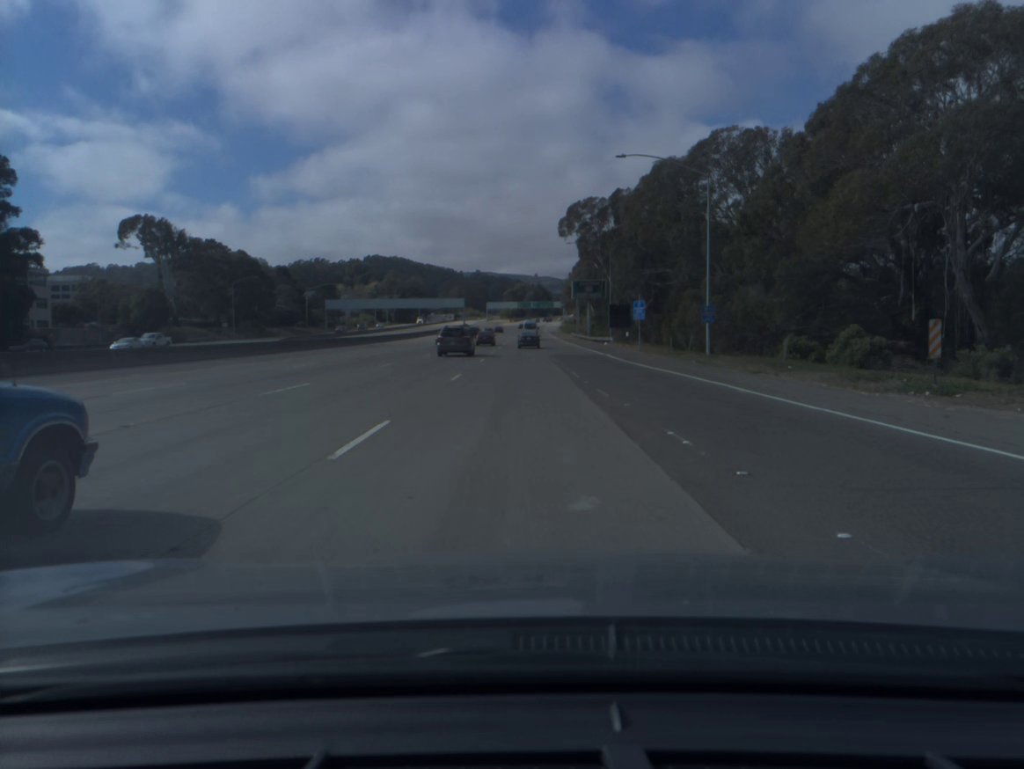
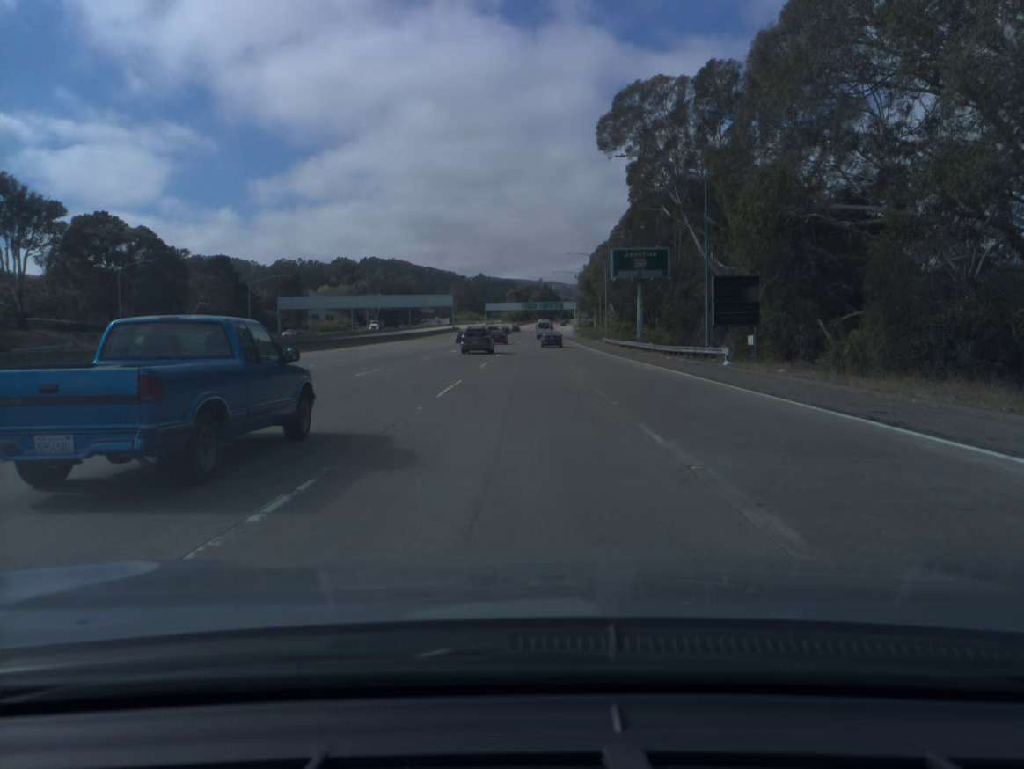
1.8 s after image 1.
(-0.3, +48.2) m; 0°
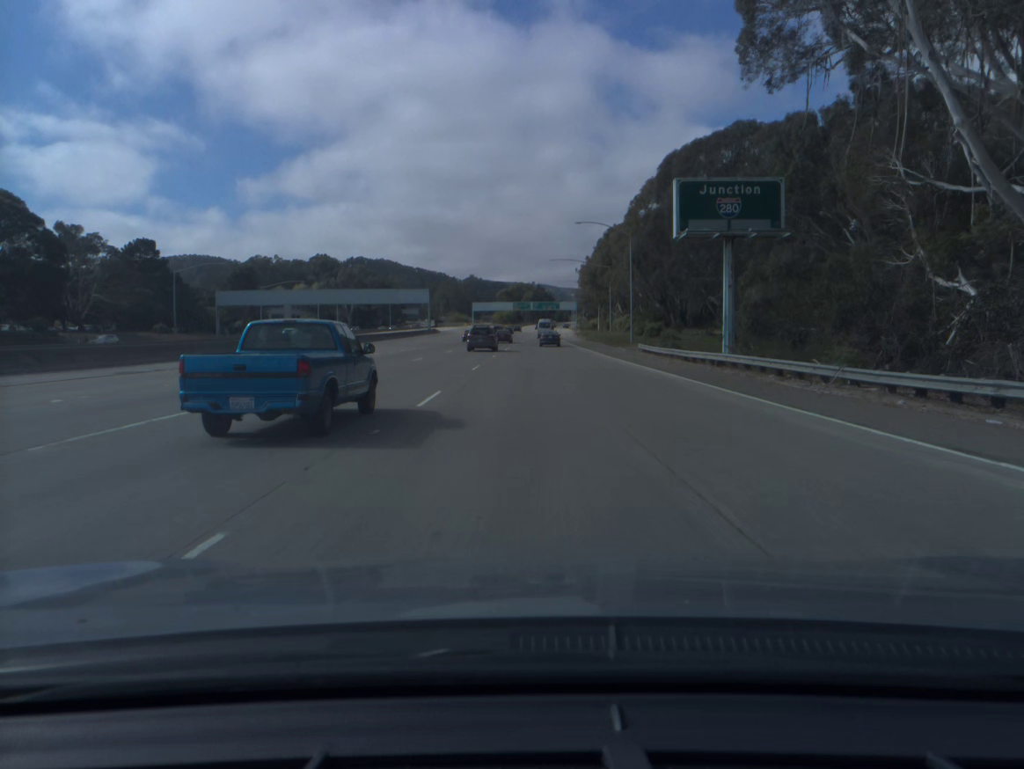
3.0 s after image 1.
(+0.1, +32.6) m; 0°
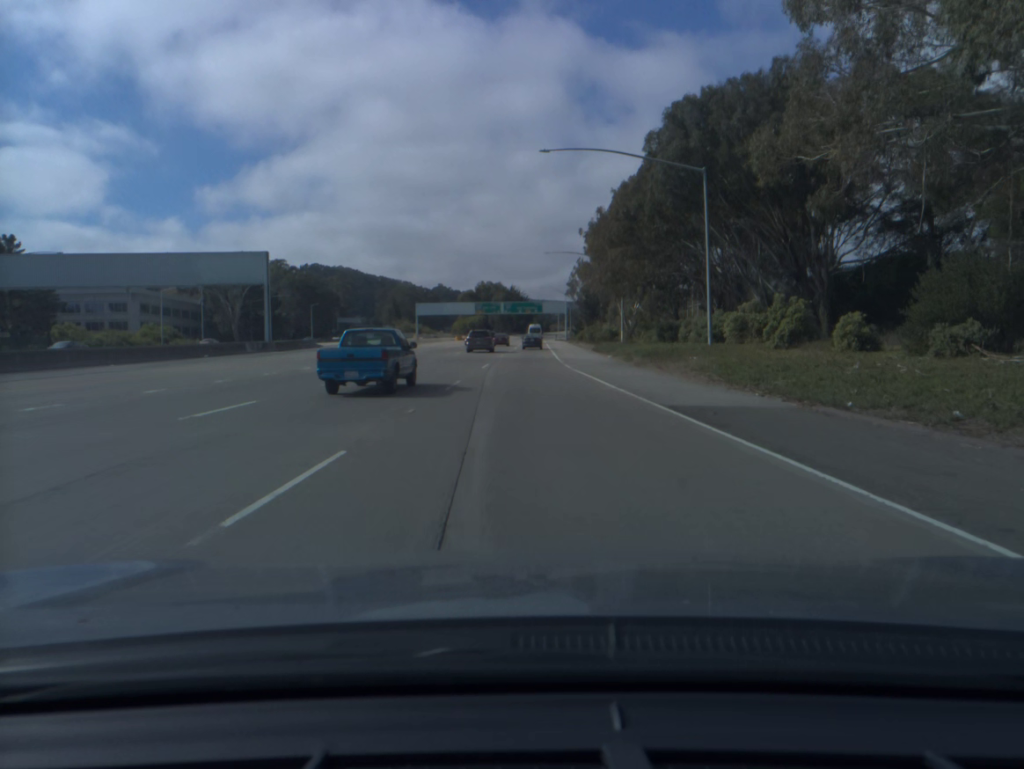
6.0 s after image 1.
(+1.4, +83.1) m; +2°
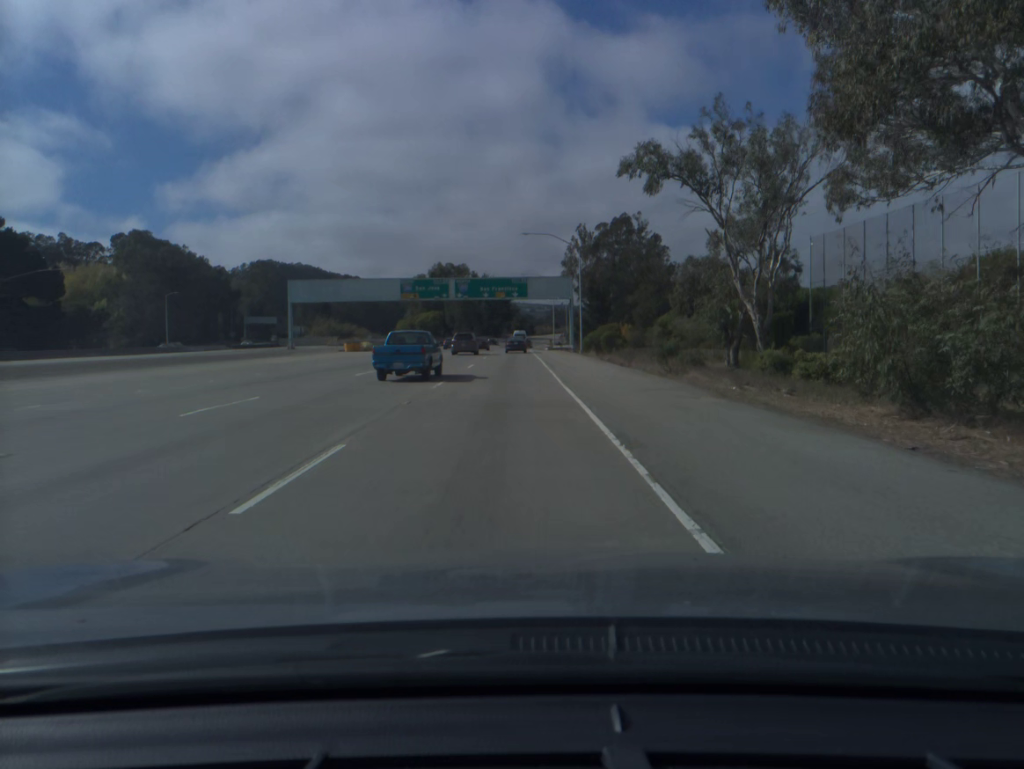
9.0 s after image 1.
(+1.1, +85.5) m; +1°
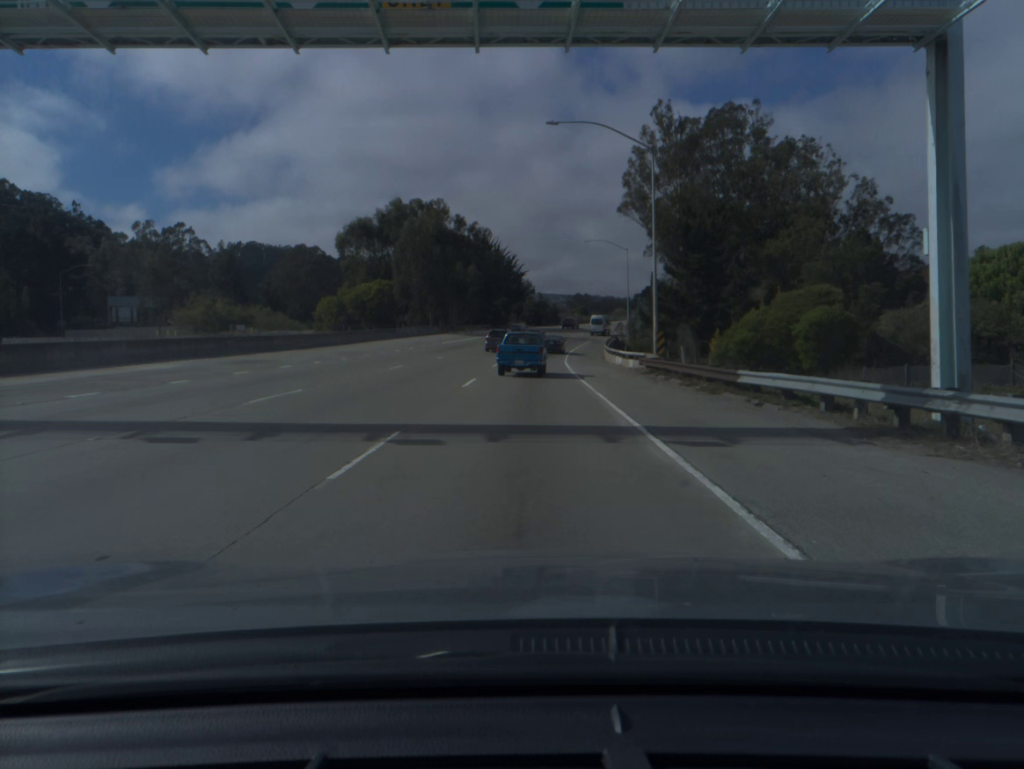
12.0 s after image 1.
(-1.2, +86.2) m; -1°
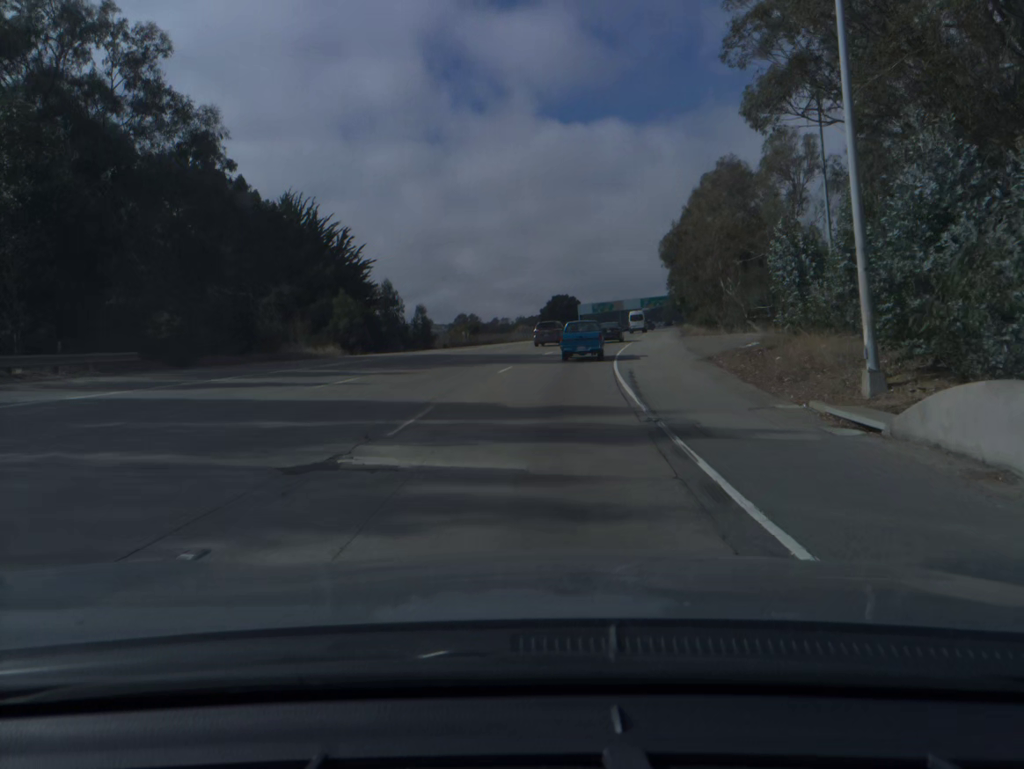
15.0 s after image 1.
(+4.1, +83.9) m; +8°
